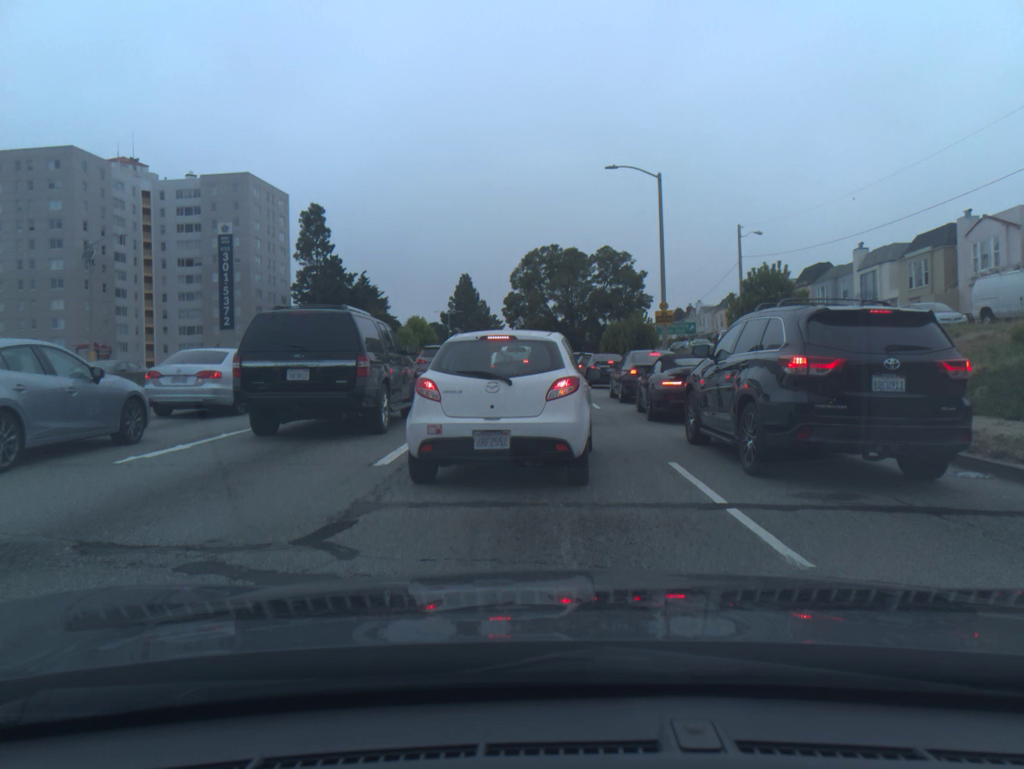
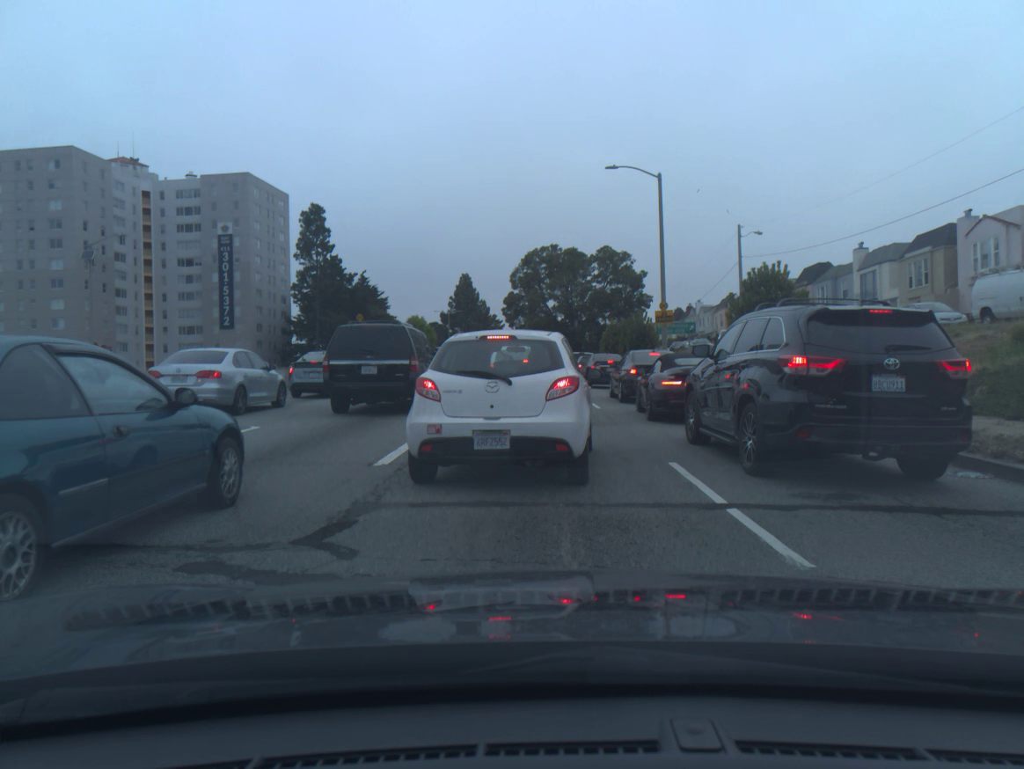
(0.0, -0.1) m; 0°
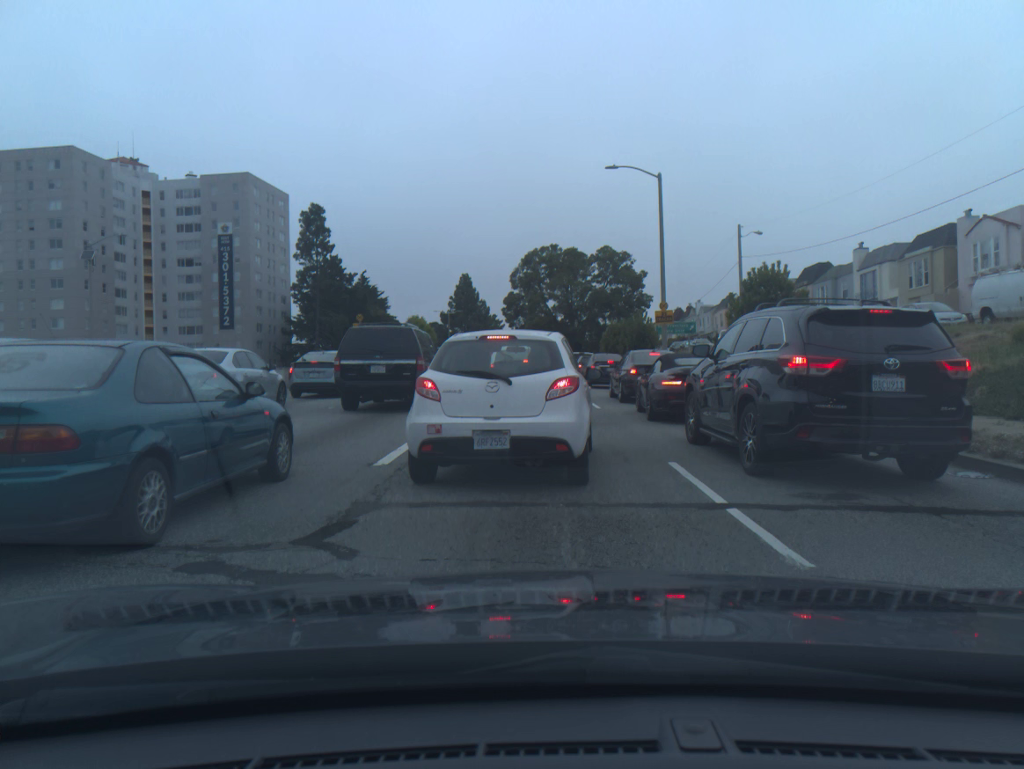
(0.0, 0.0) m; 0°
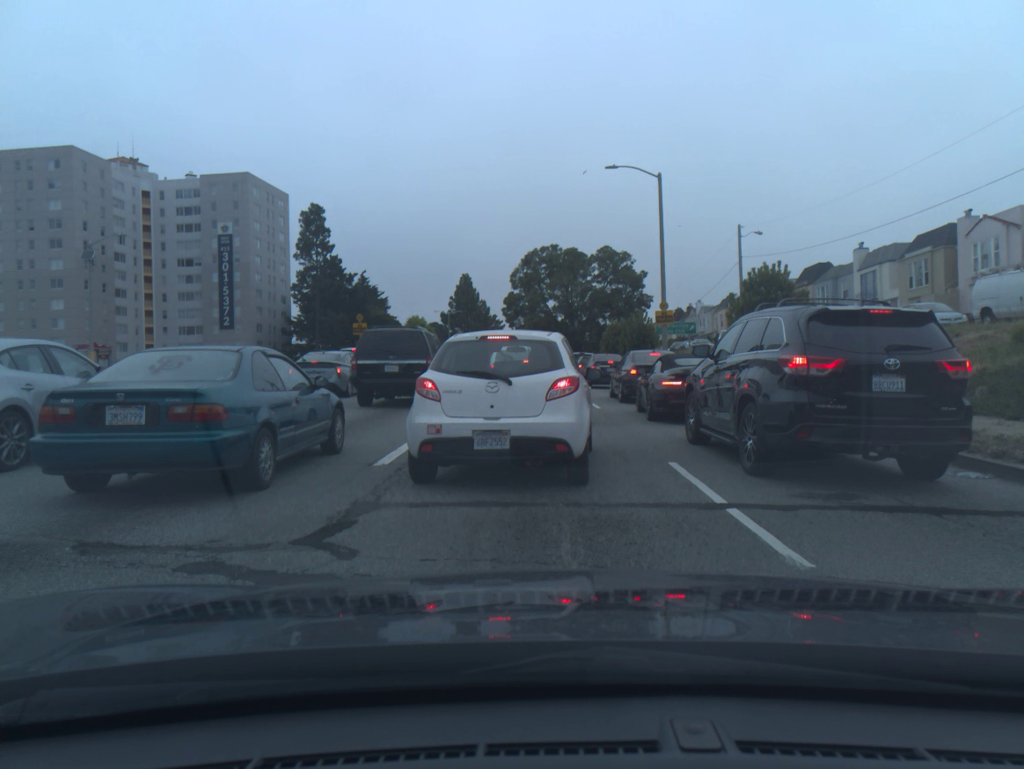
(0.0, 0.0) m; 0°
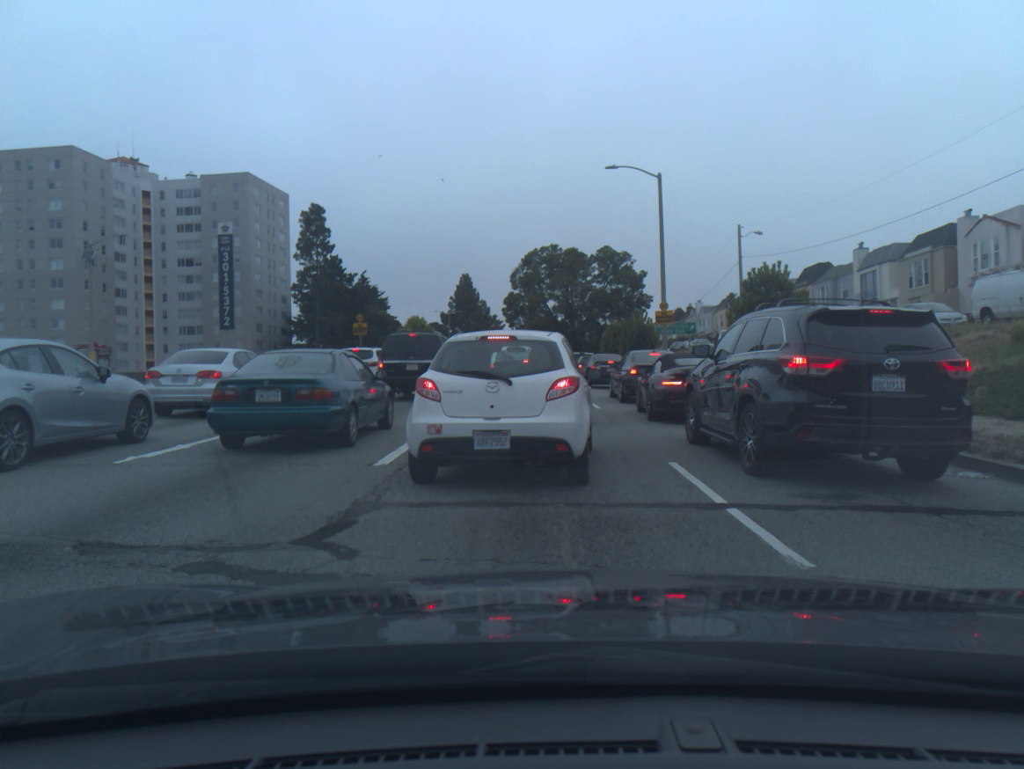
(0.0, 0.0) m; 0°
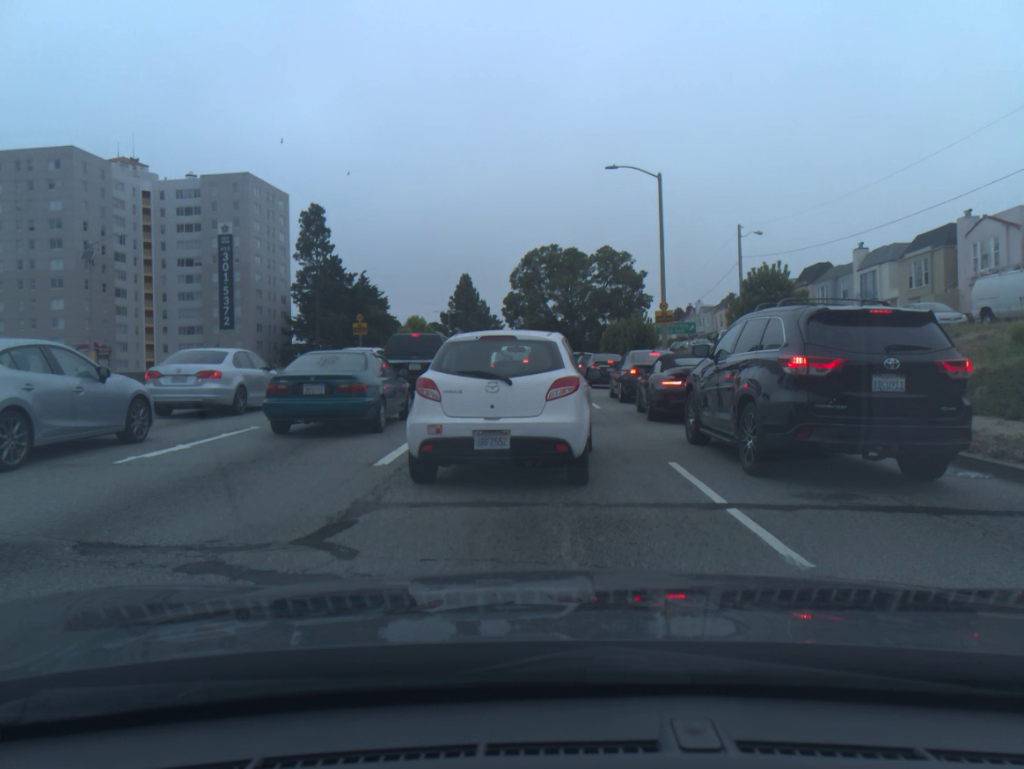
(0.0, 0.0) m; 0°
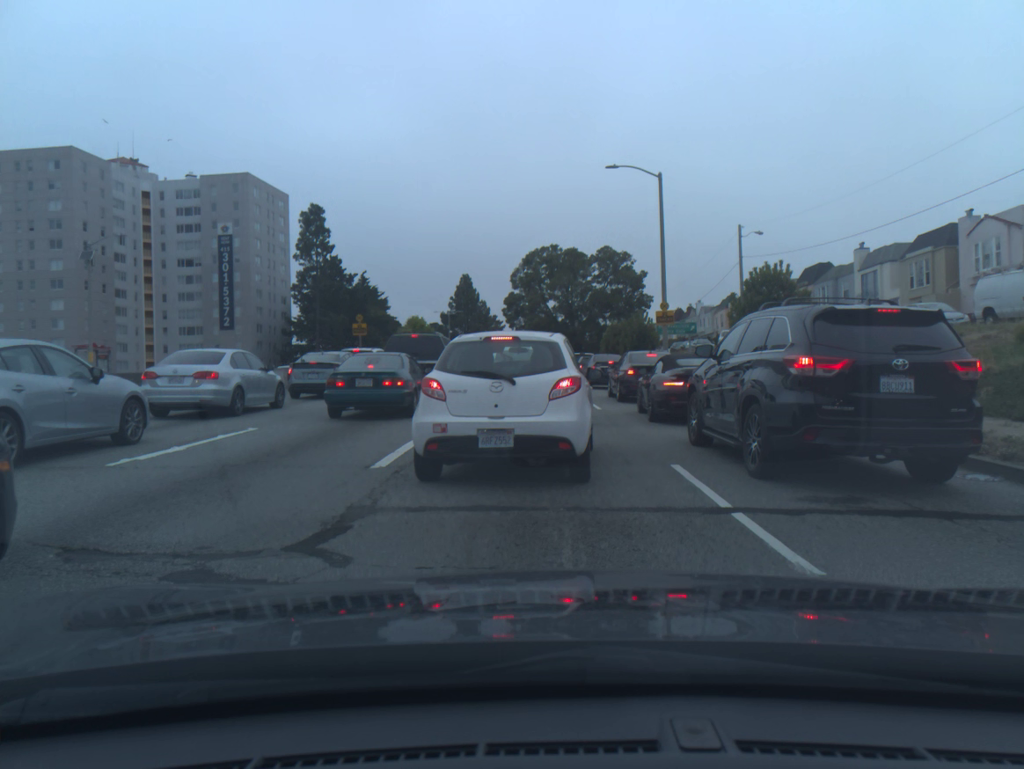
(0.0, +0.2) m; 0°
